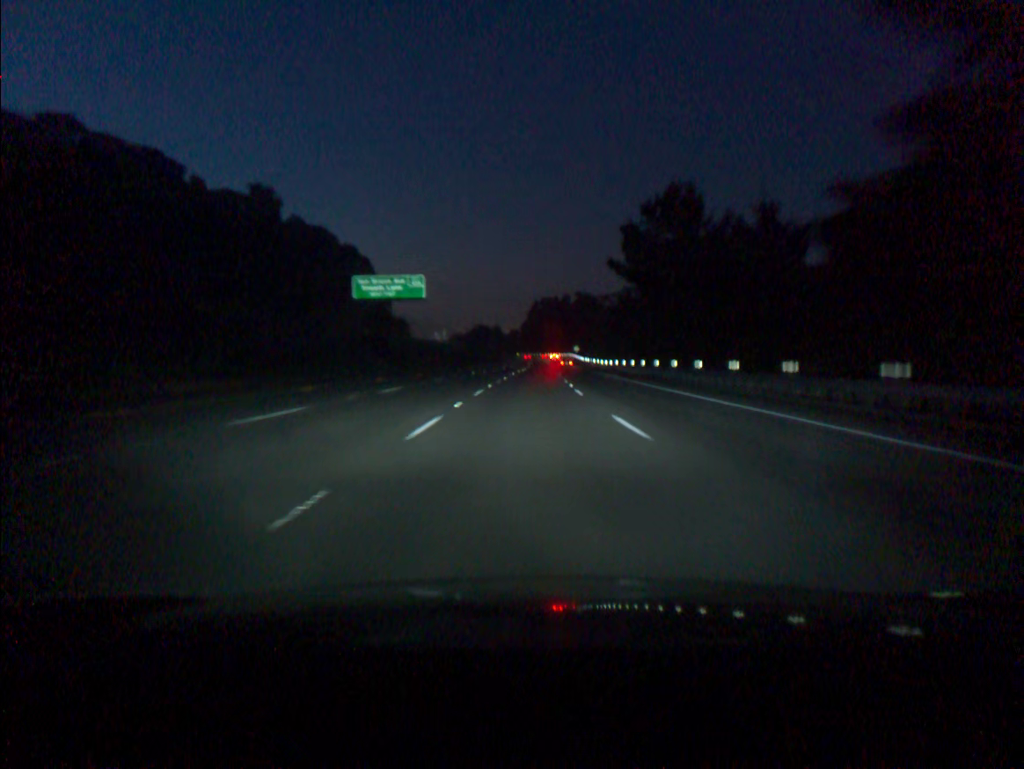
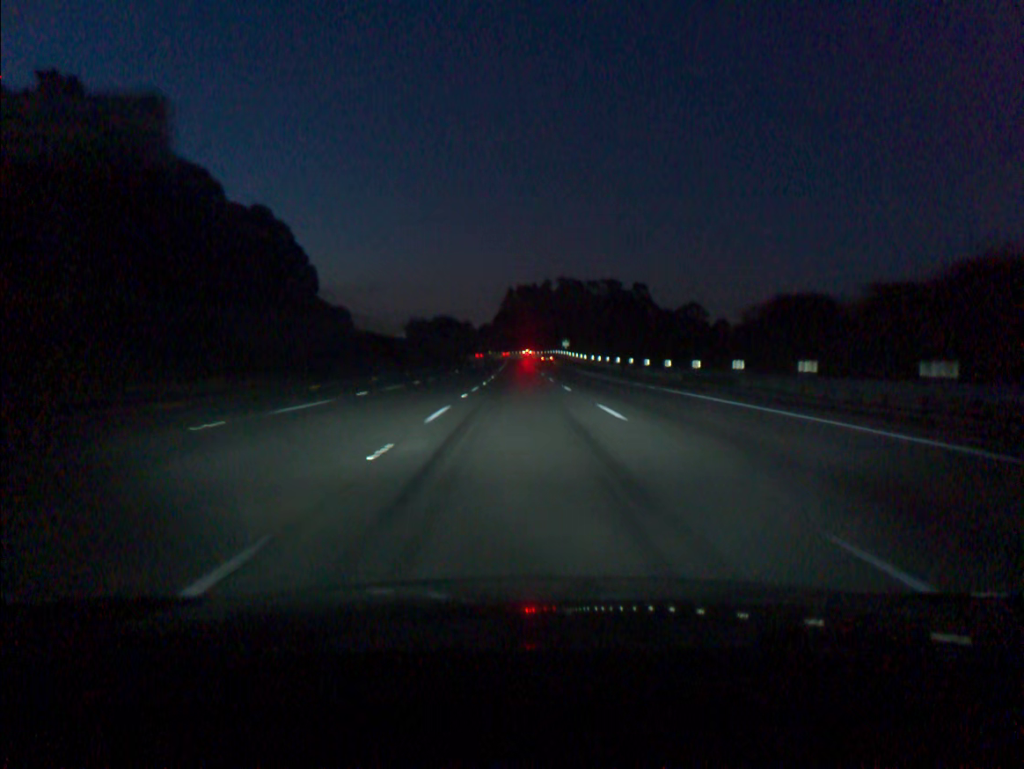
(+1.0, +55.6) m; +2°
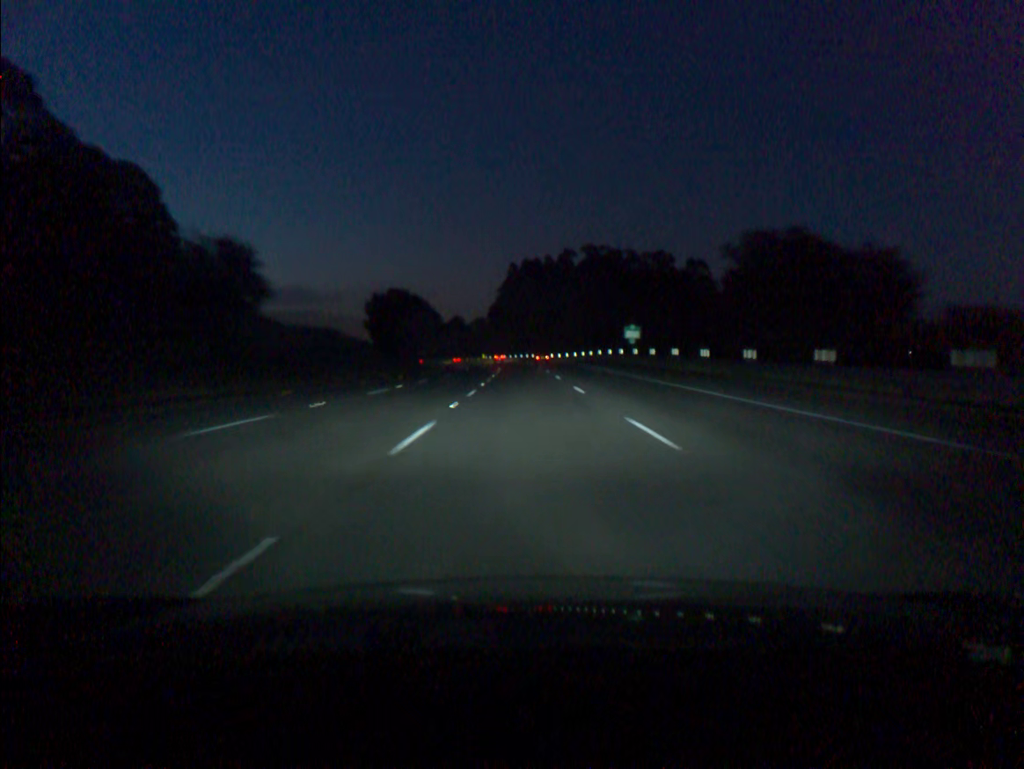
(-0.2, +92.5) m; 0°
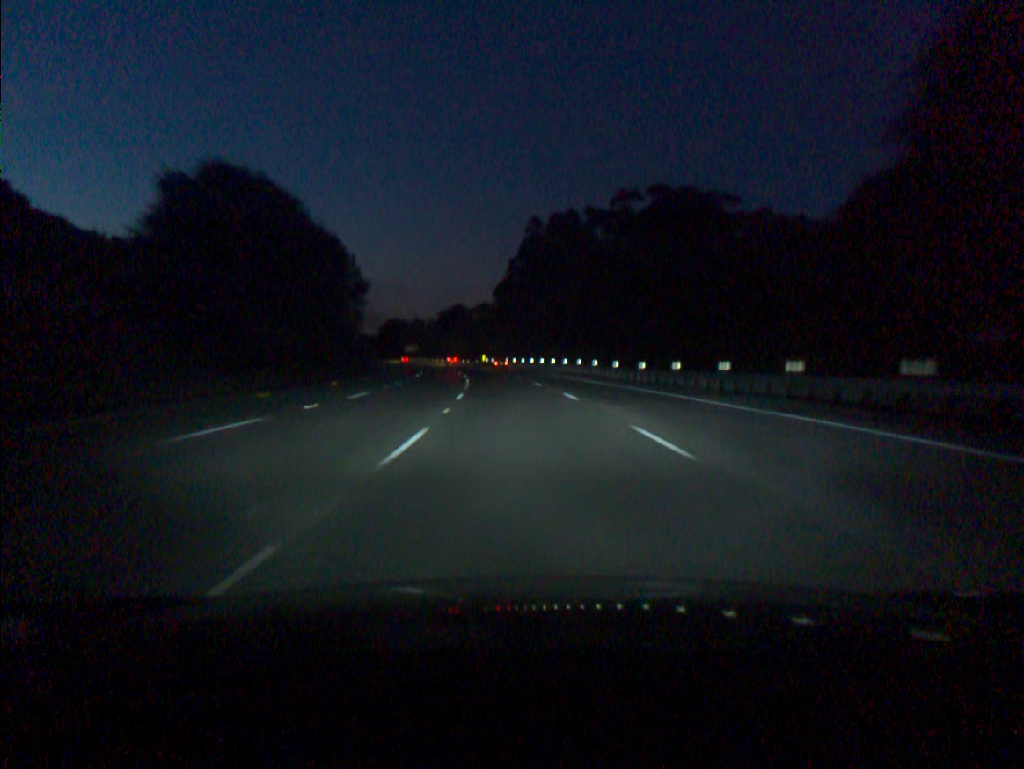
(-0.2, +73.7) m; -1°
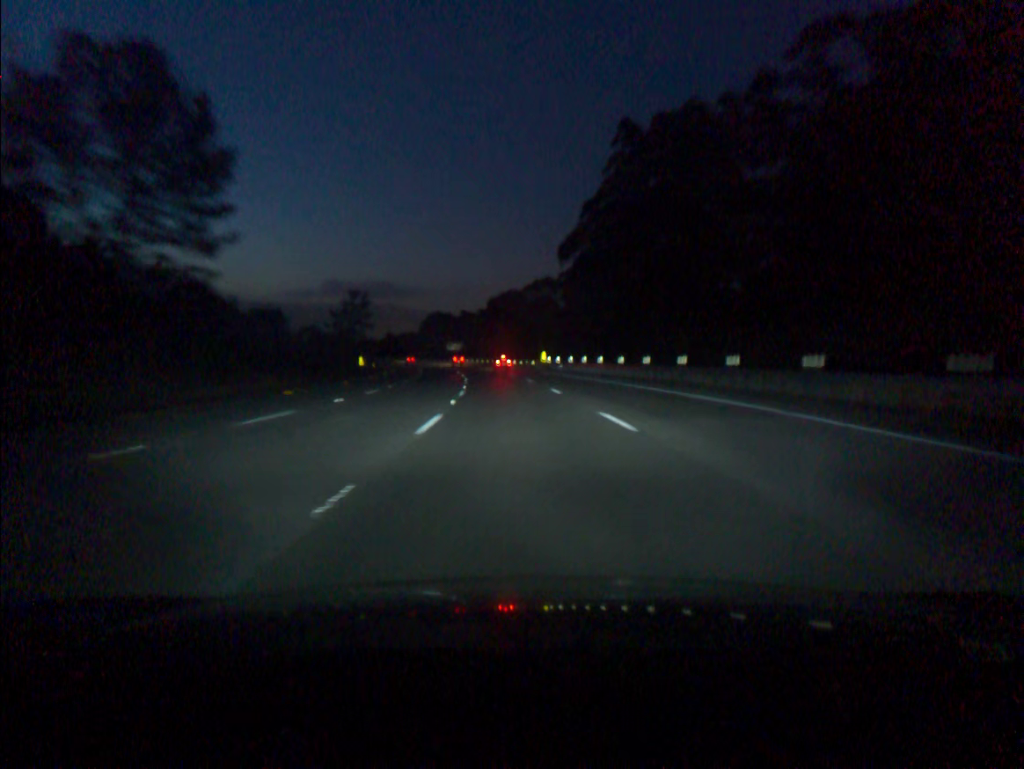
(-1.9, +55.1) m; -5°
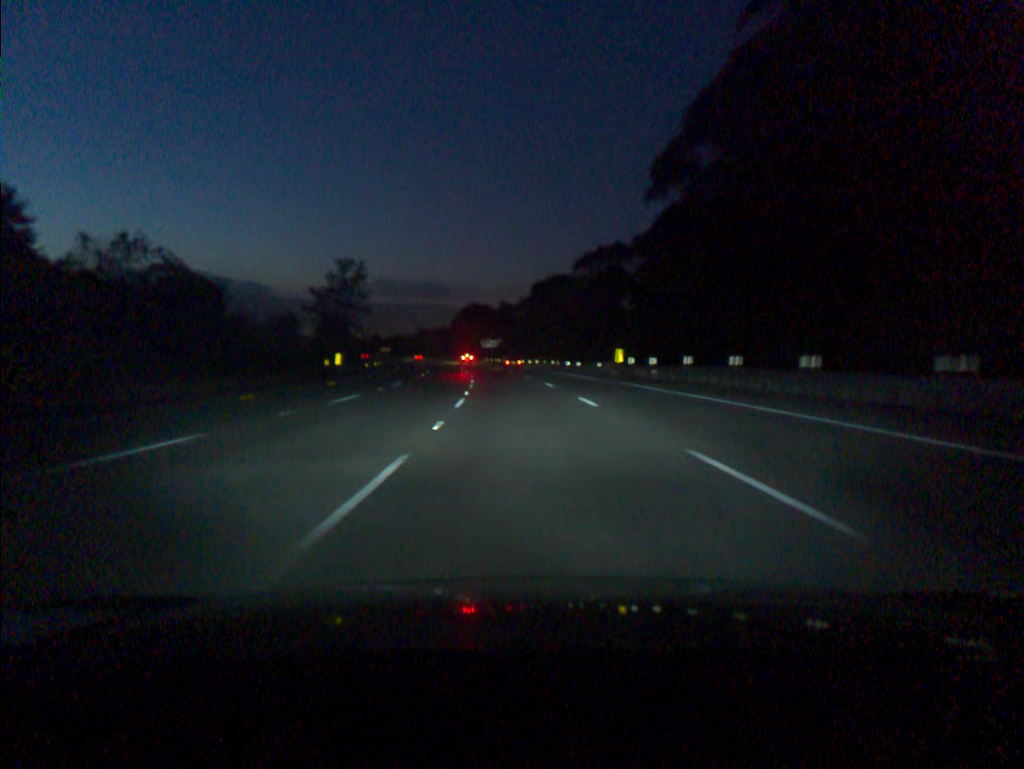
(-1.1, +36.7) m; -3°
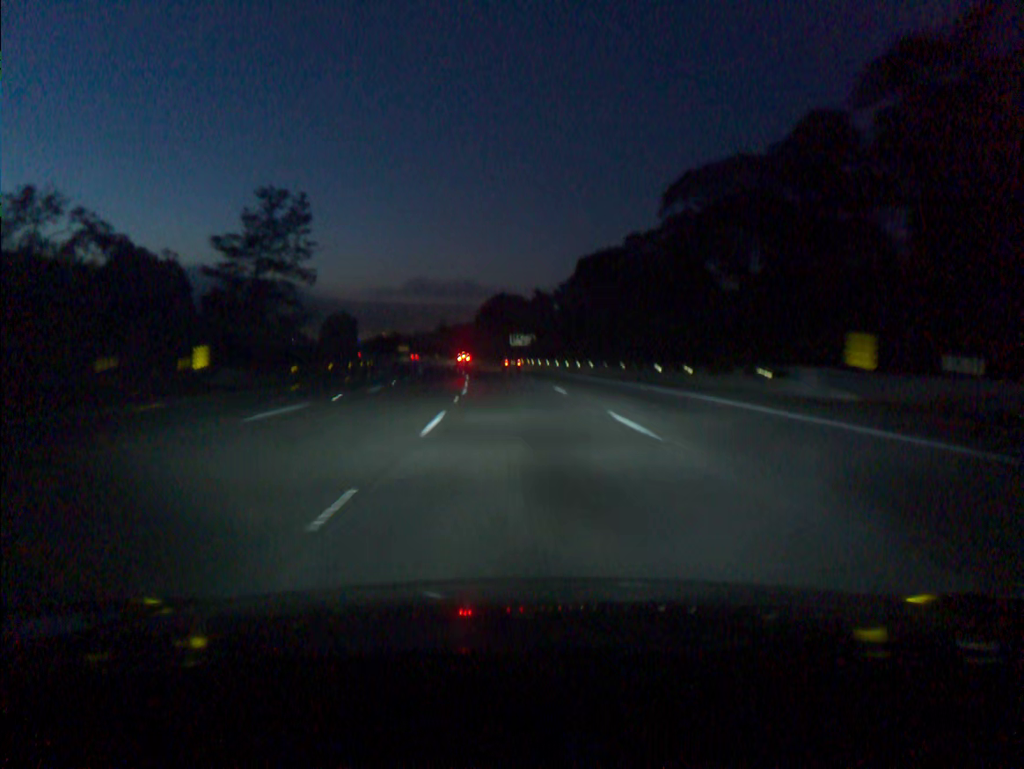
(-0.8, +36.7) m; -3°
